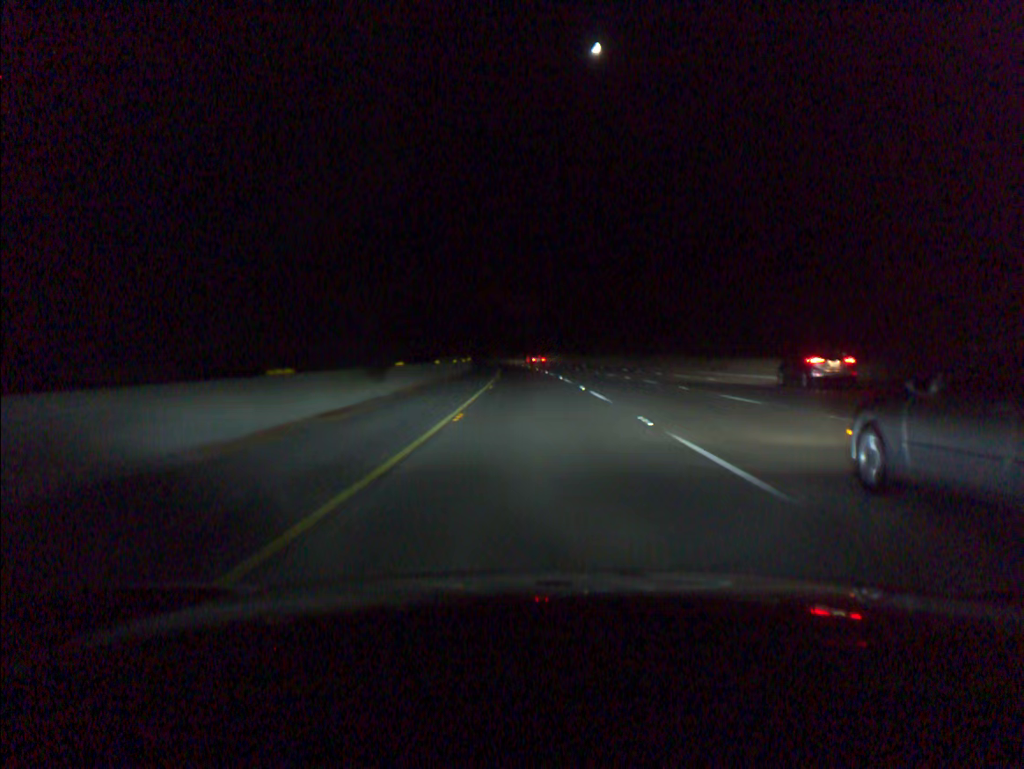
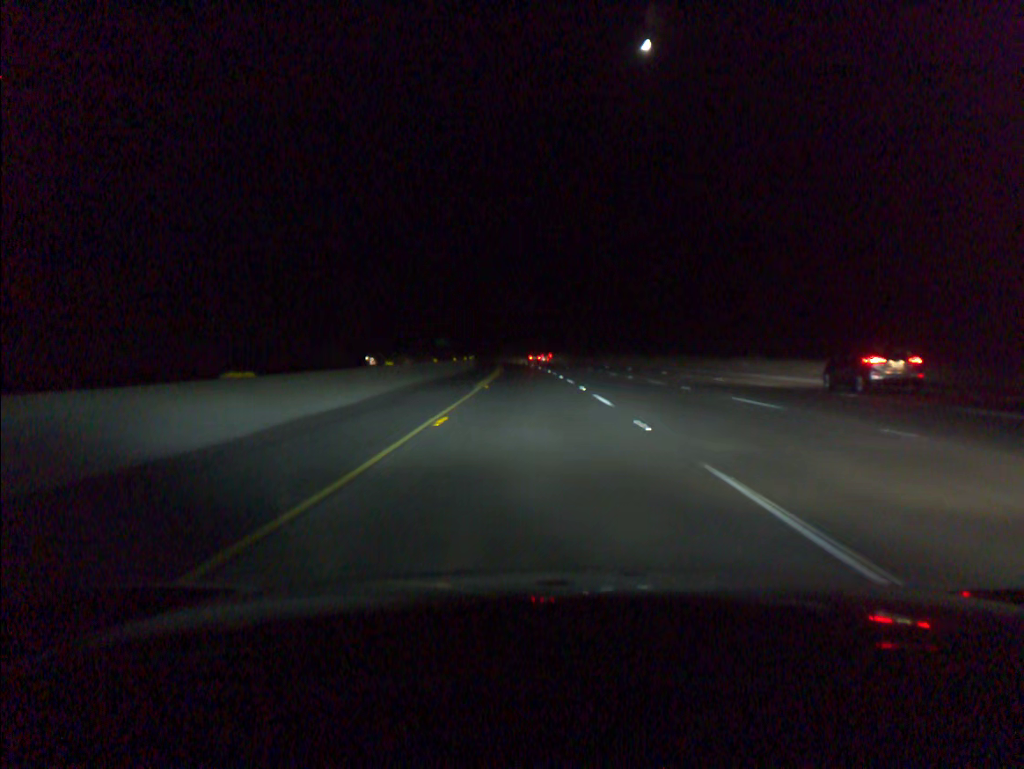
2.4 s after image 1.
(-2.1, +74.3) m; -4°
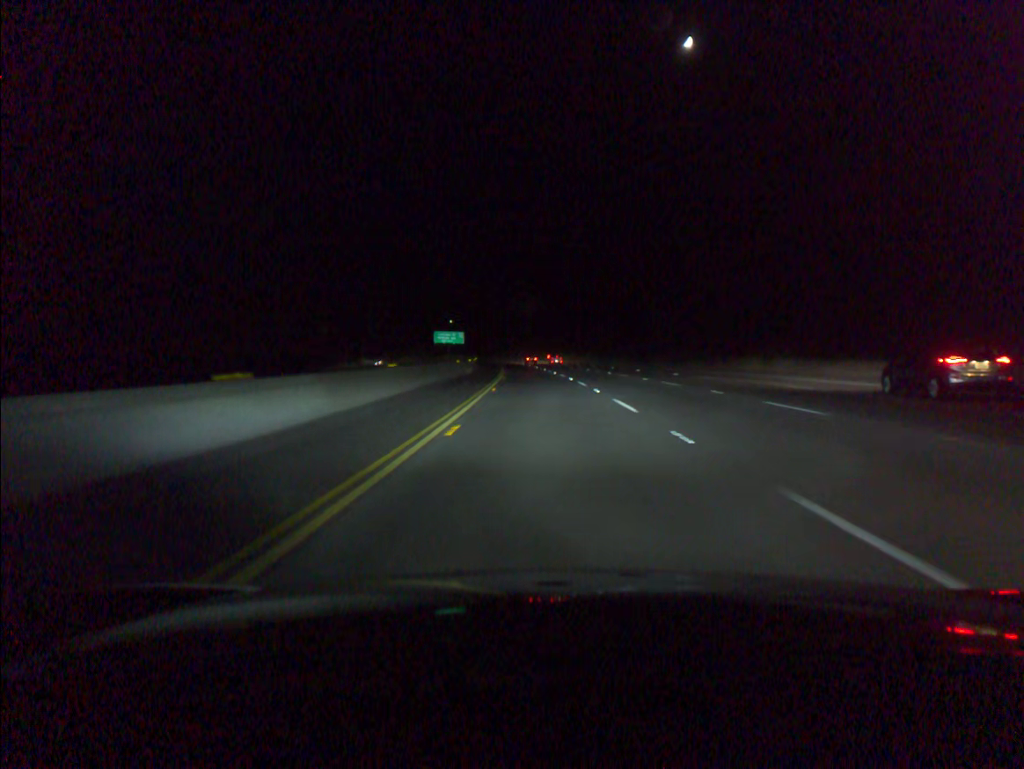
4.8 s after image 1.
(-2.2, +74.4) m; -3°
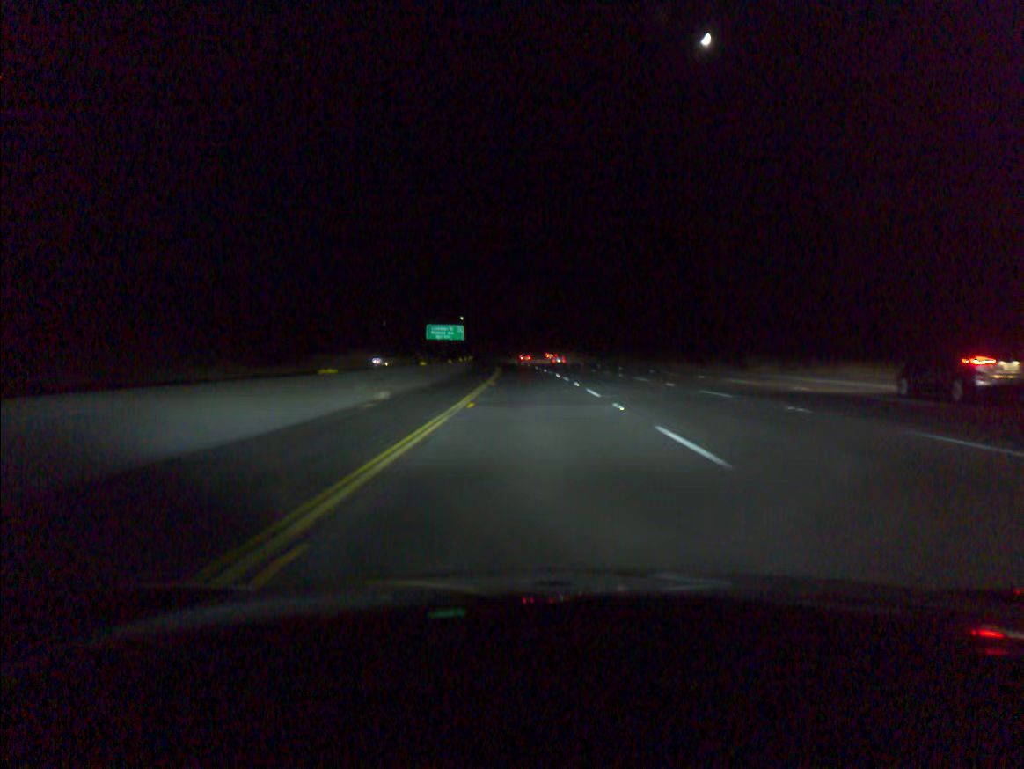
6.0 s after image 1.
(-0.4, +37.1) m; -1°
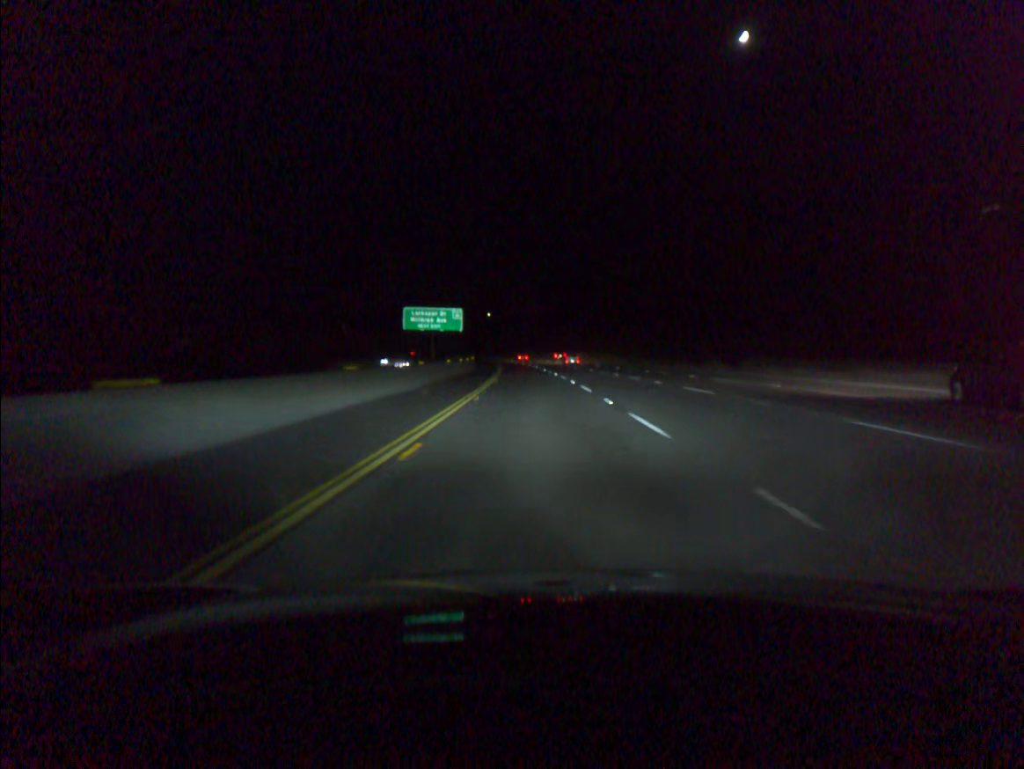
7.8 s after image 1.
(-1.2, +55.7) m; -3°
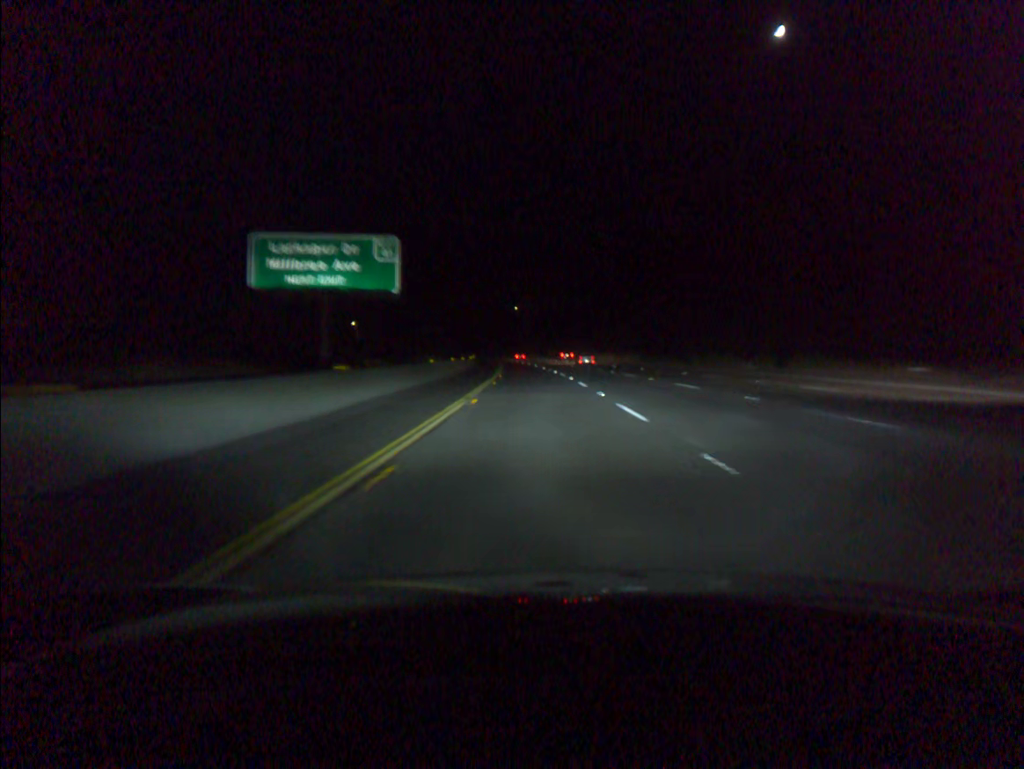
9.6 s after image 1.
(-1.1, +55.7) m; -2°
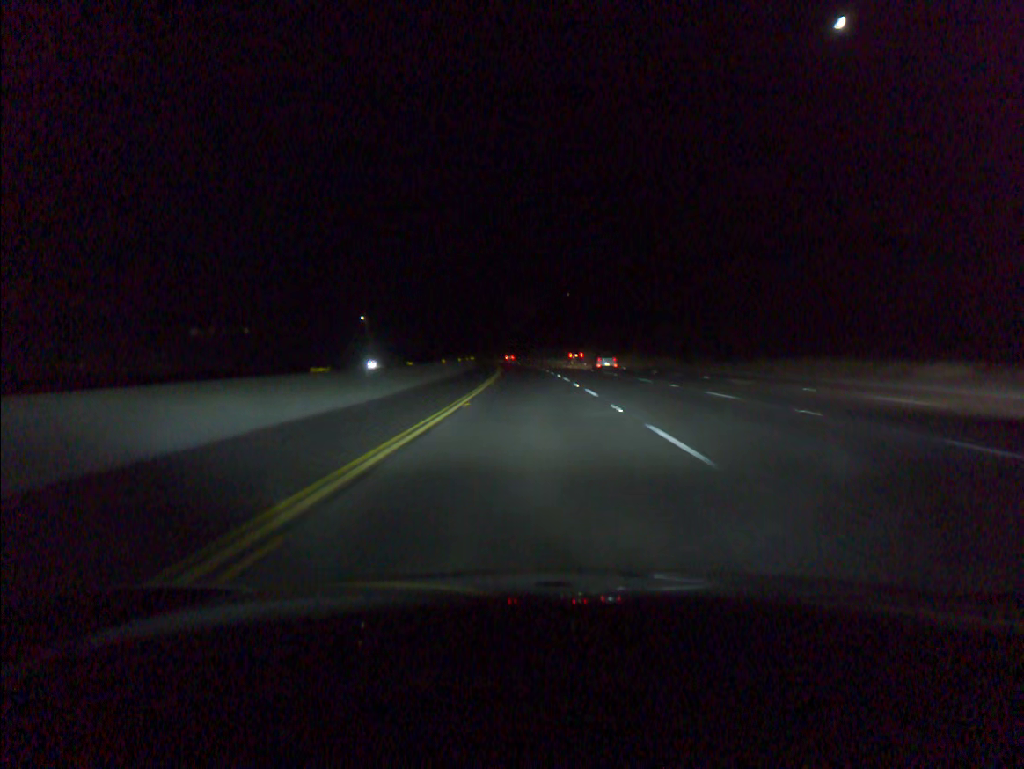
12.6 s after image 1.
(-3.0, +92.8) m; -4°
